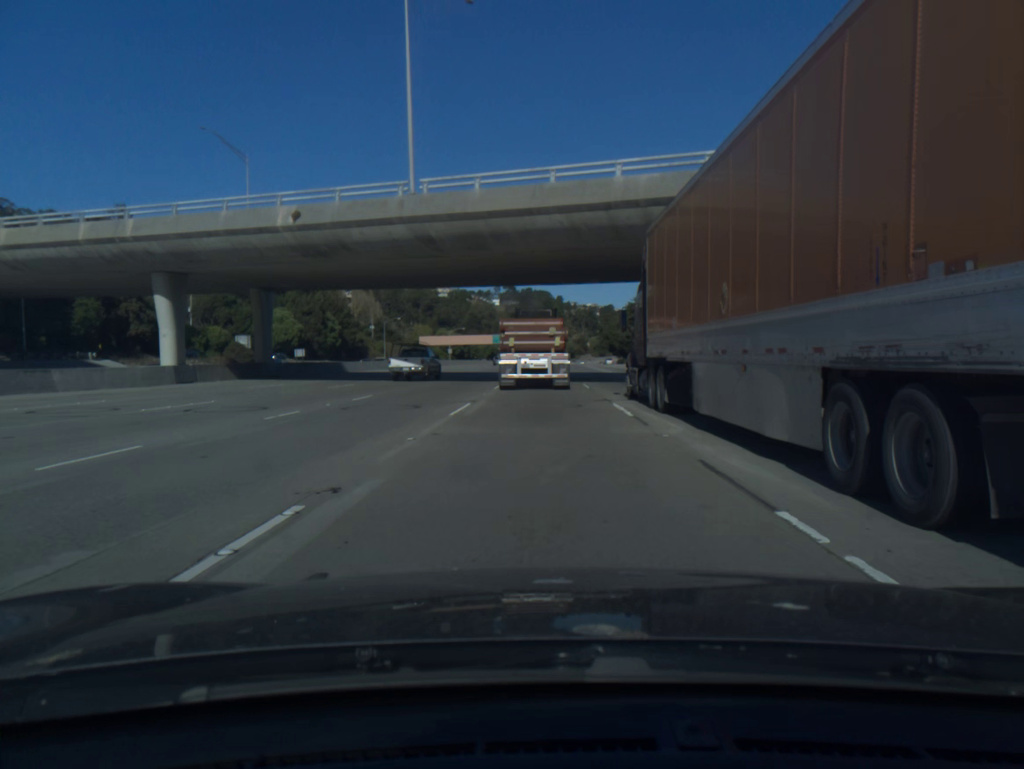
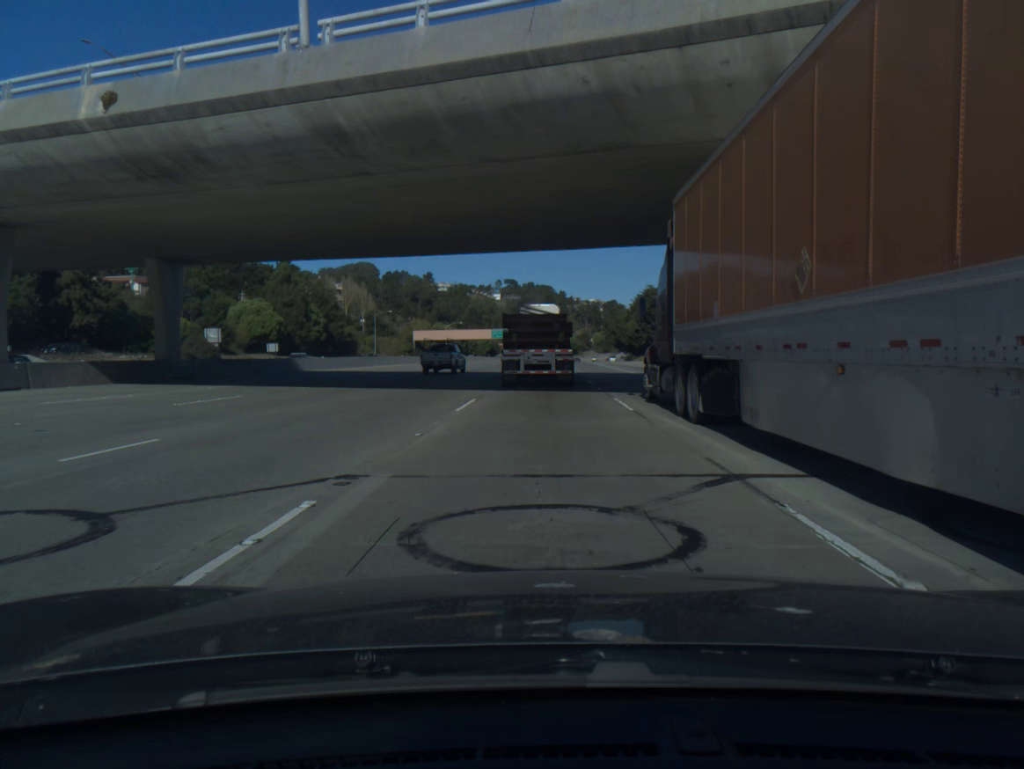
(0.0, +14.1) m; 0°
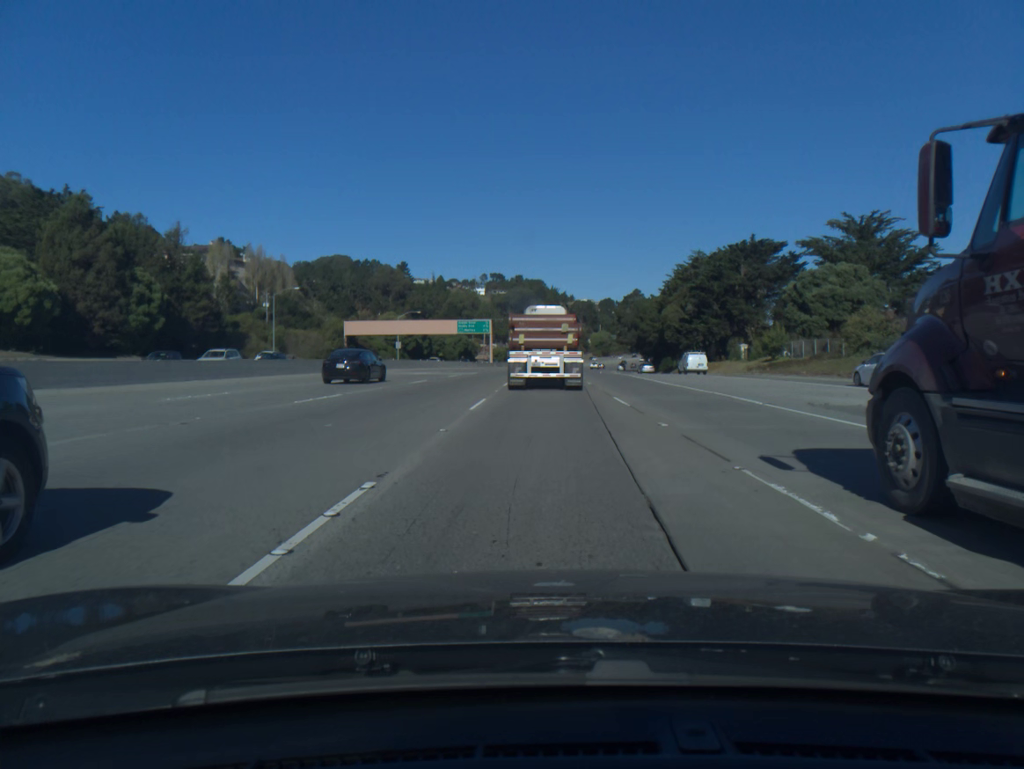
(+0.3, +70.7) m; +1°
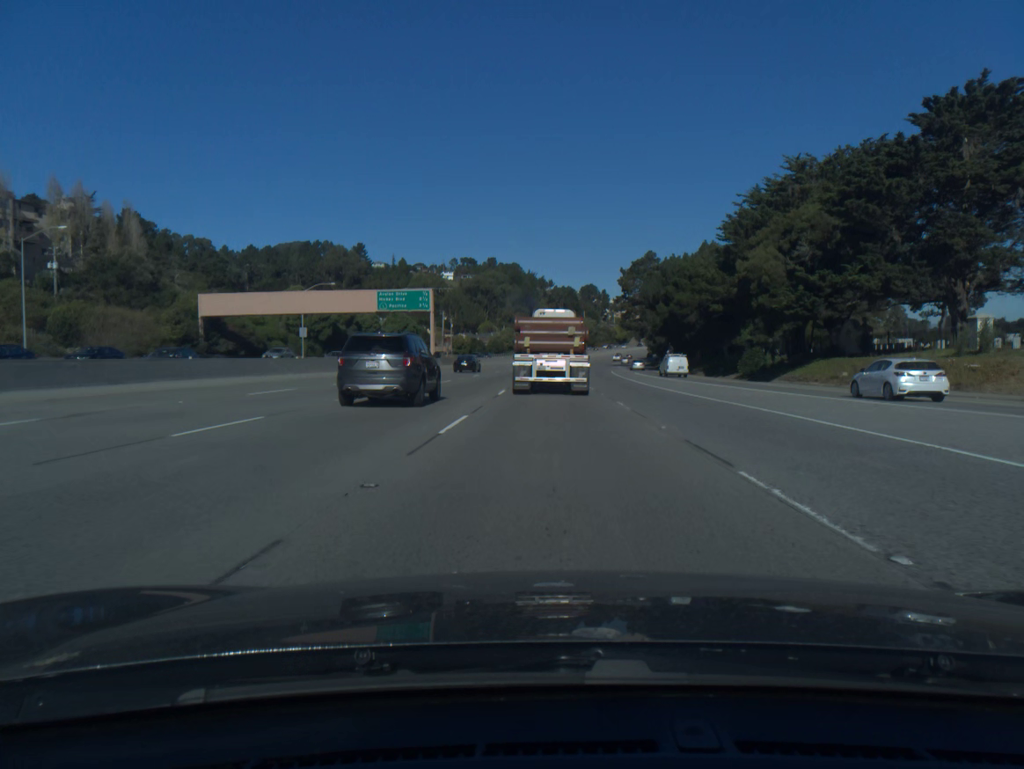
(+0.6, +58.5) m; +2°
